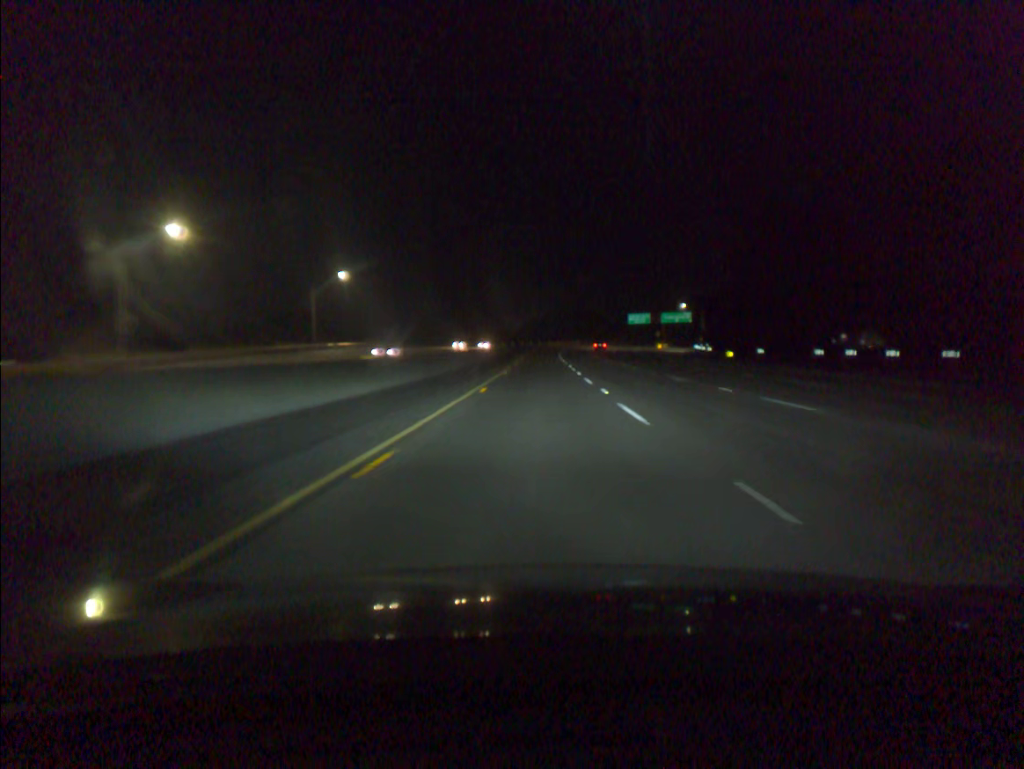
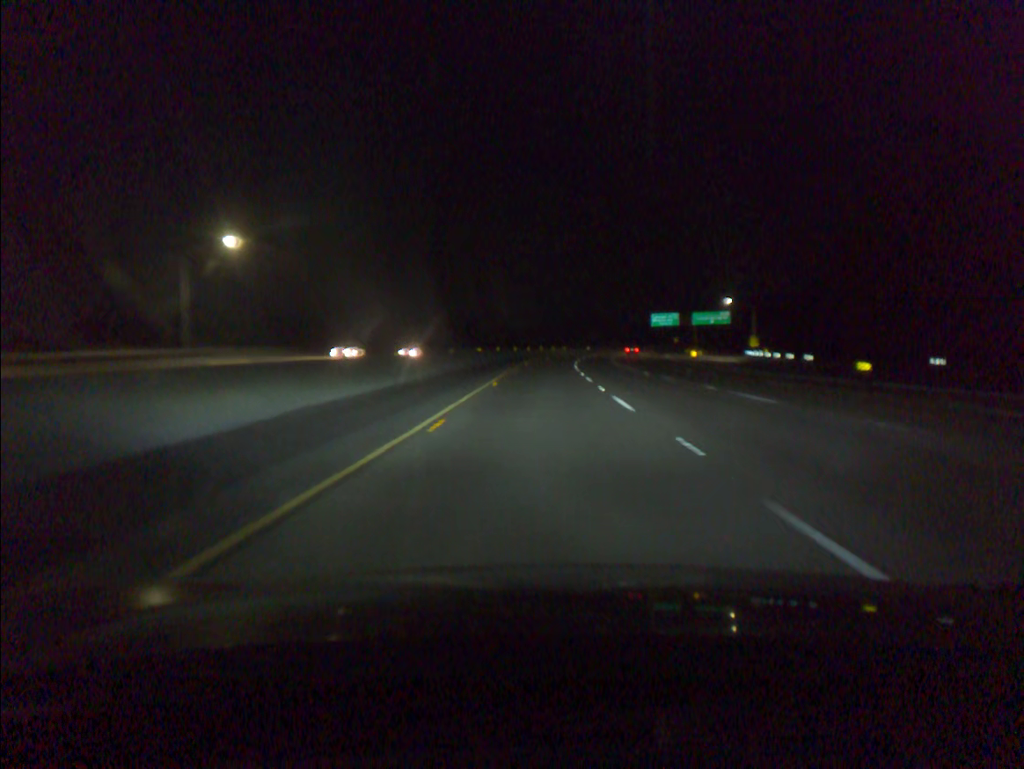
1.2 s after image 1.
(-0.1, +39.6) m; 0°
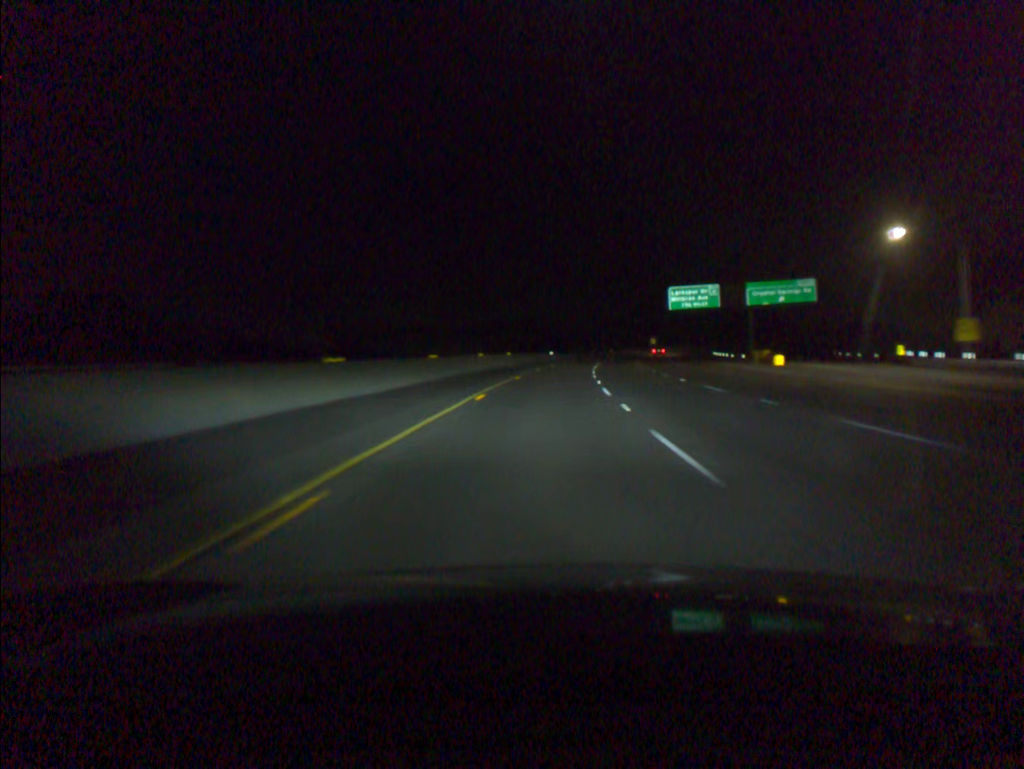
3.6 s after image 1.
(+1.8, +79.4) m; +4°
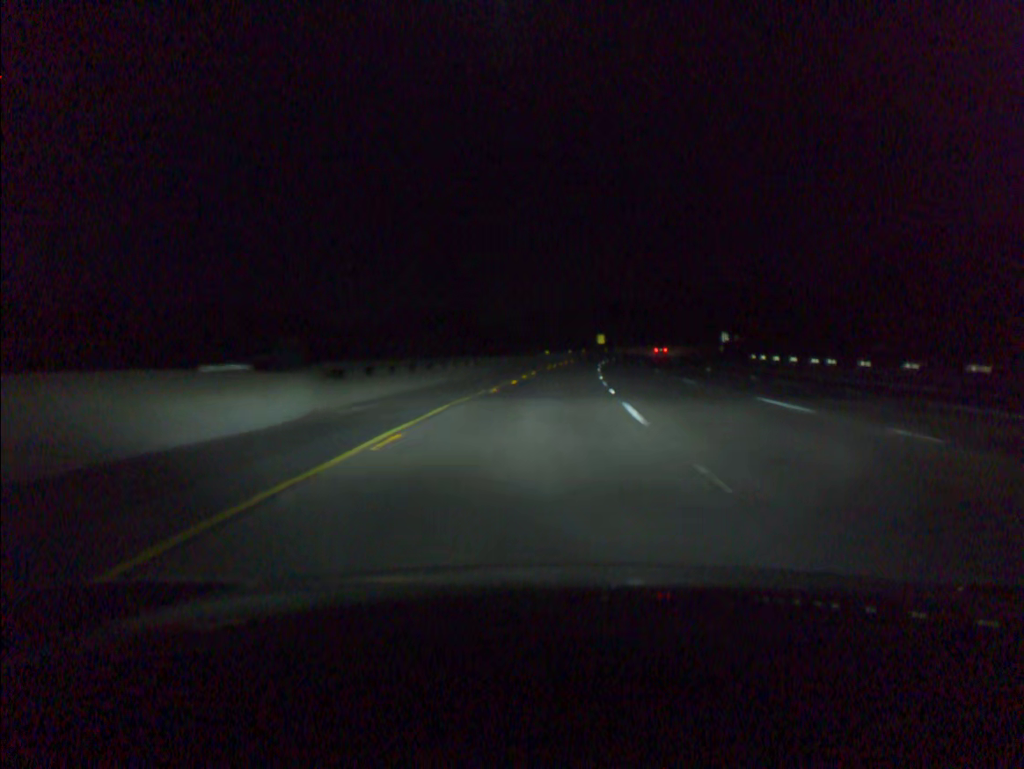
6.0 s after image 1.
(+4.4, +79.9) m; +6°
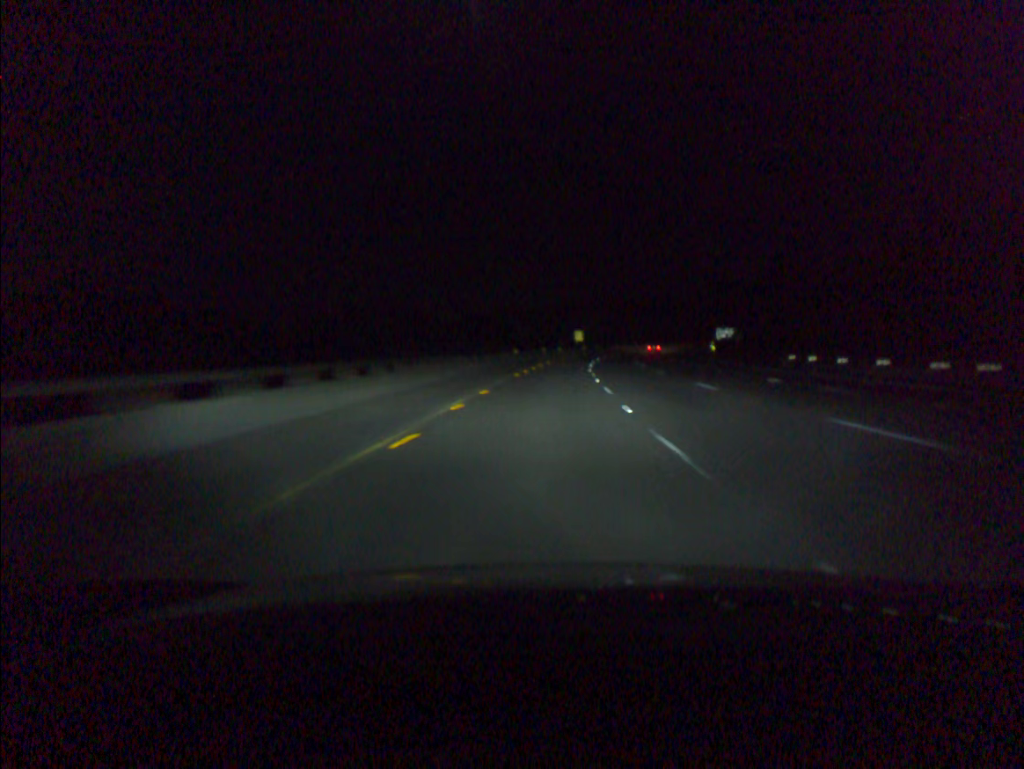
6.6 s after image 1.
(+0.4, +20.1) m; +2°
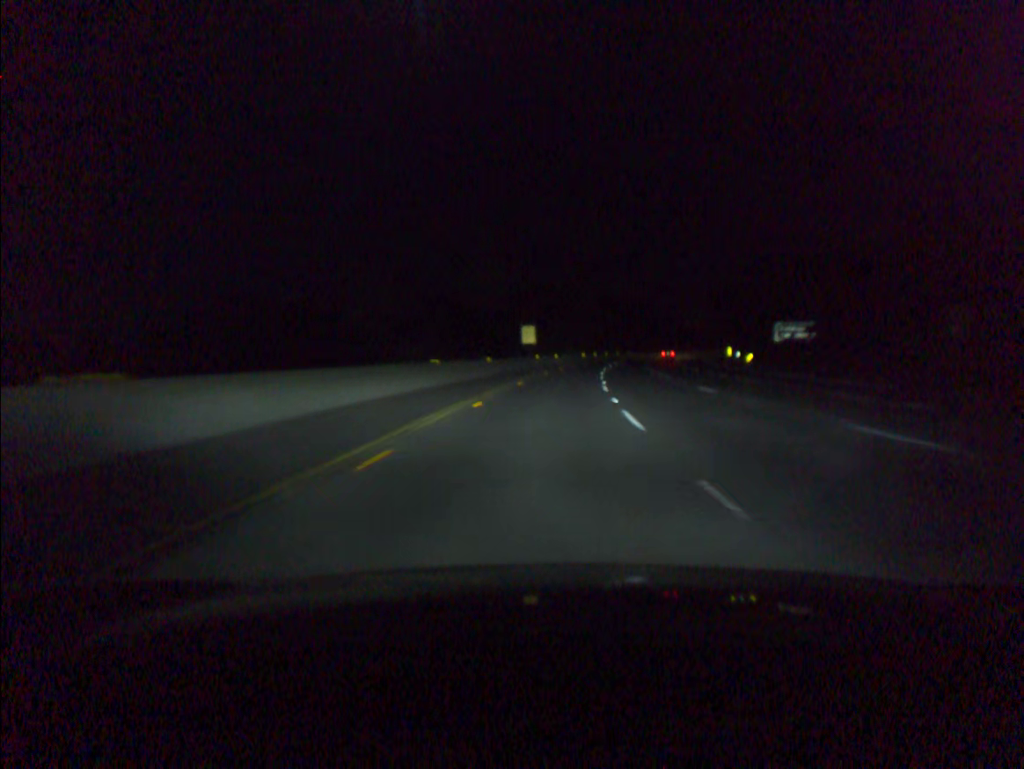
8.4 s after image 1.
(+2.5, +60.4) m; +4°
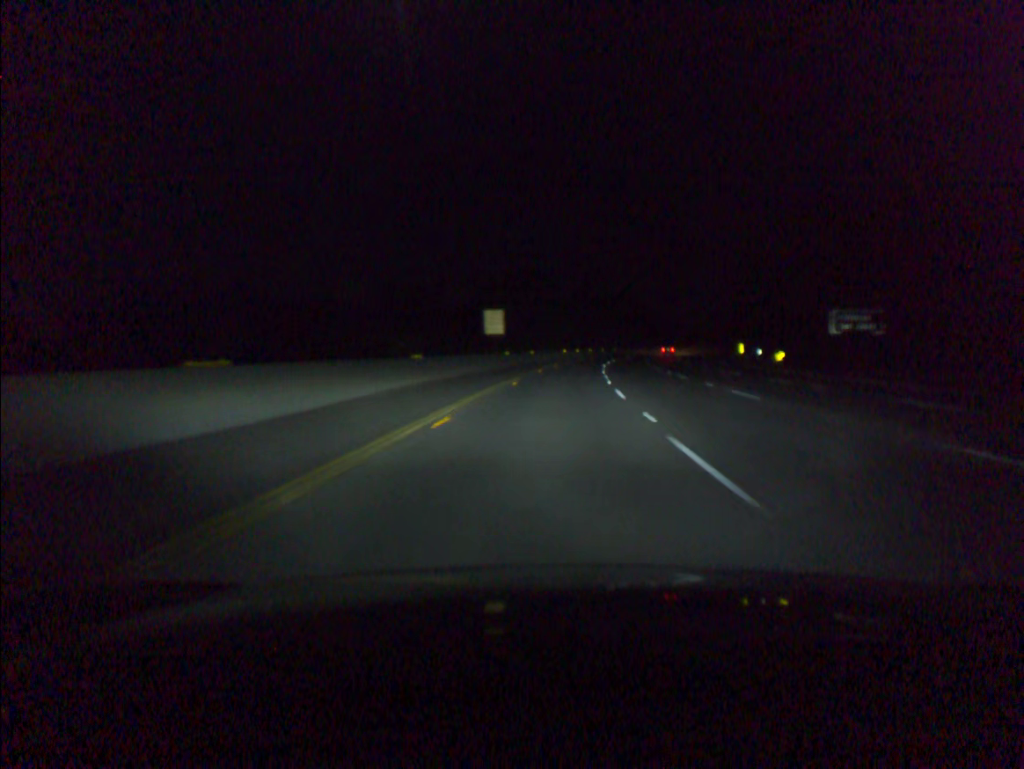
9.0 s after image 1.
(+0.3, +20.2) m; +2°
